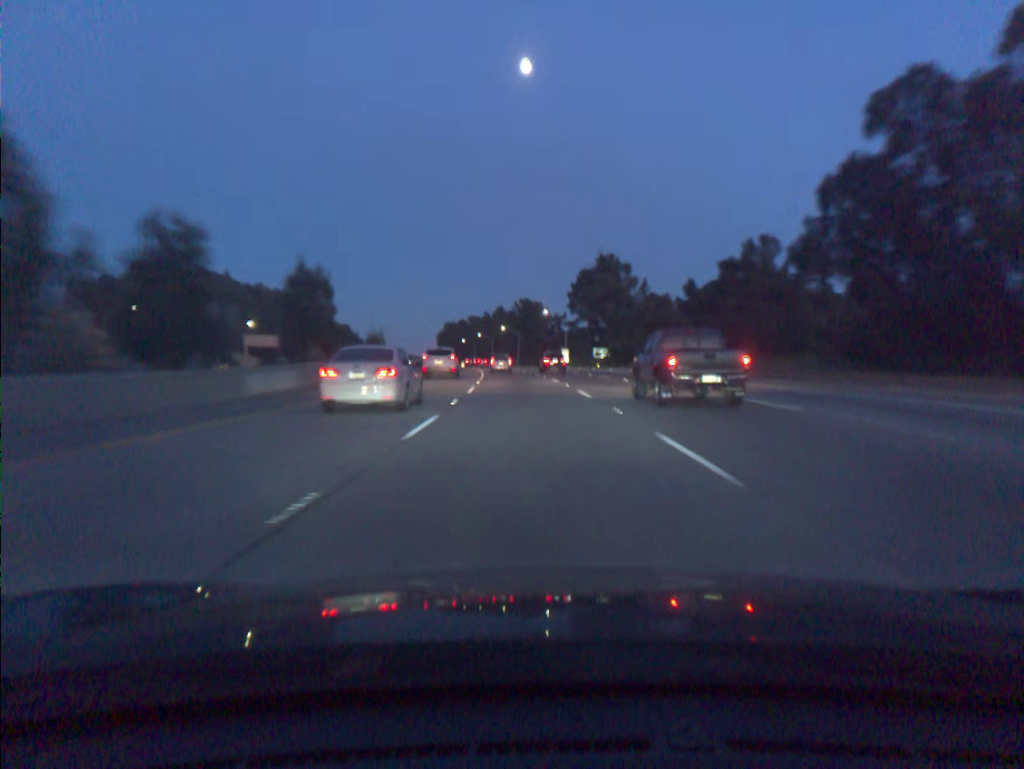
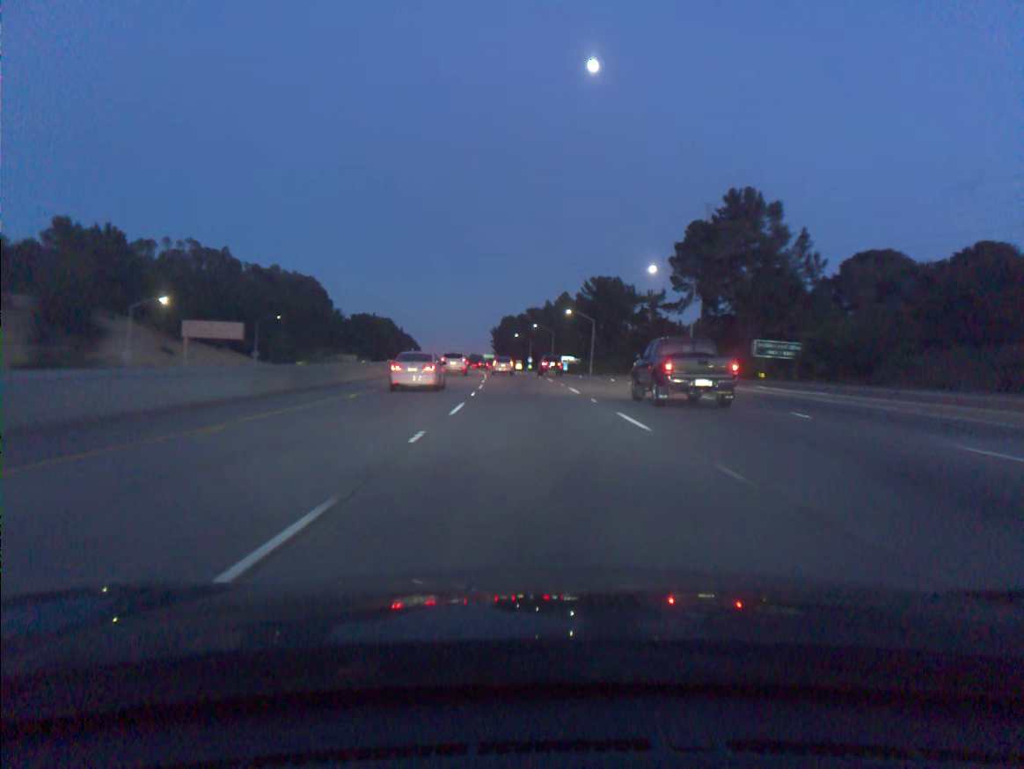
(-2.8, +67.1) m; -5°
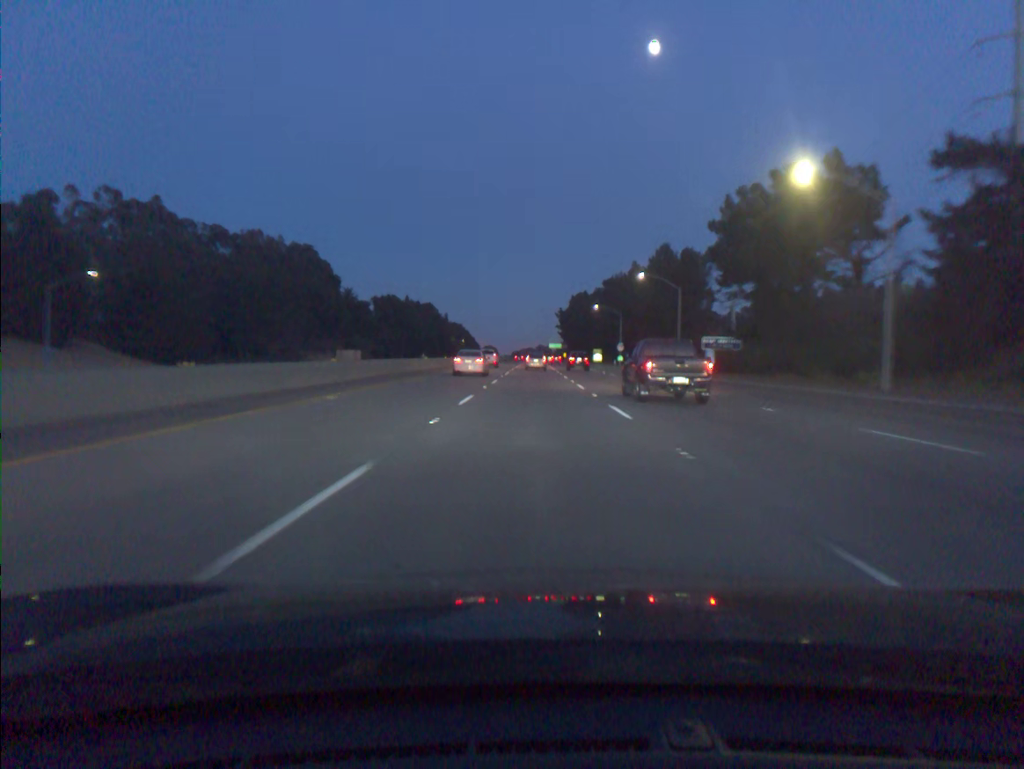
(-4.0, +85.0) m; -5°
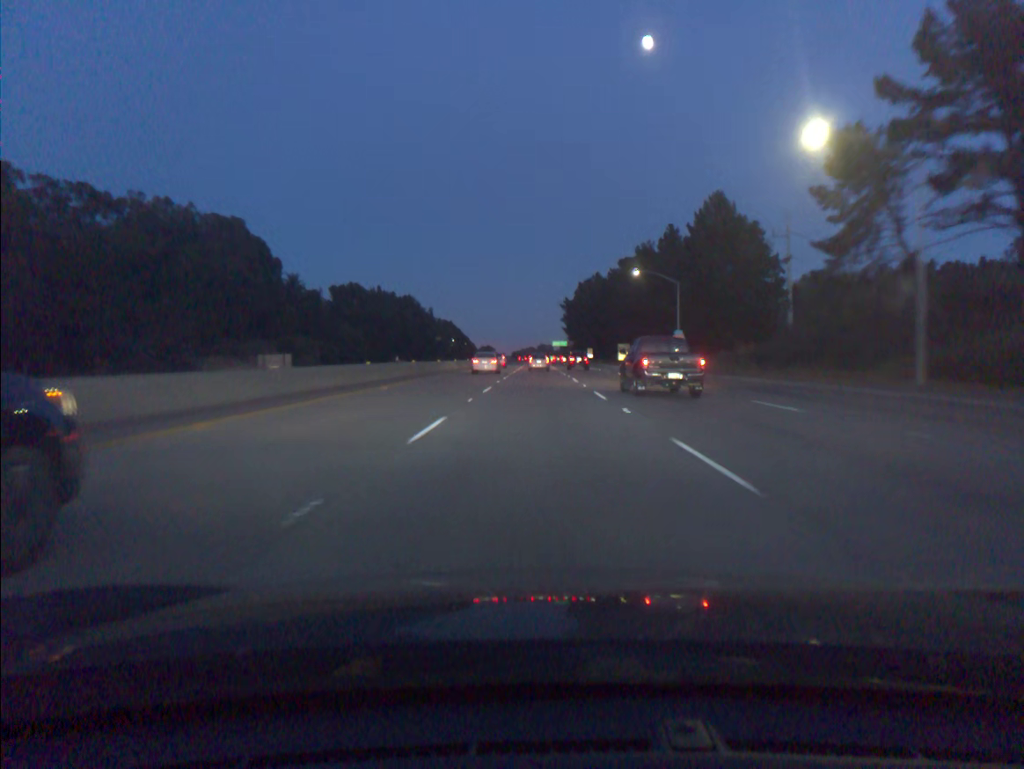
(-0.2, +51.8) m; 0°
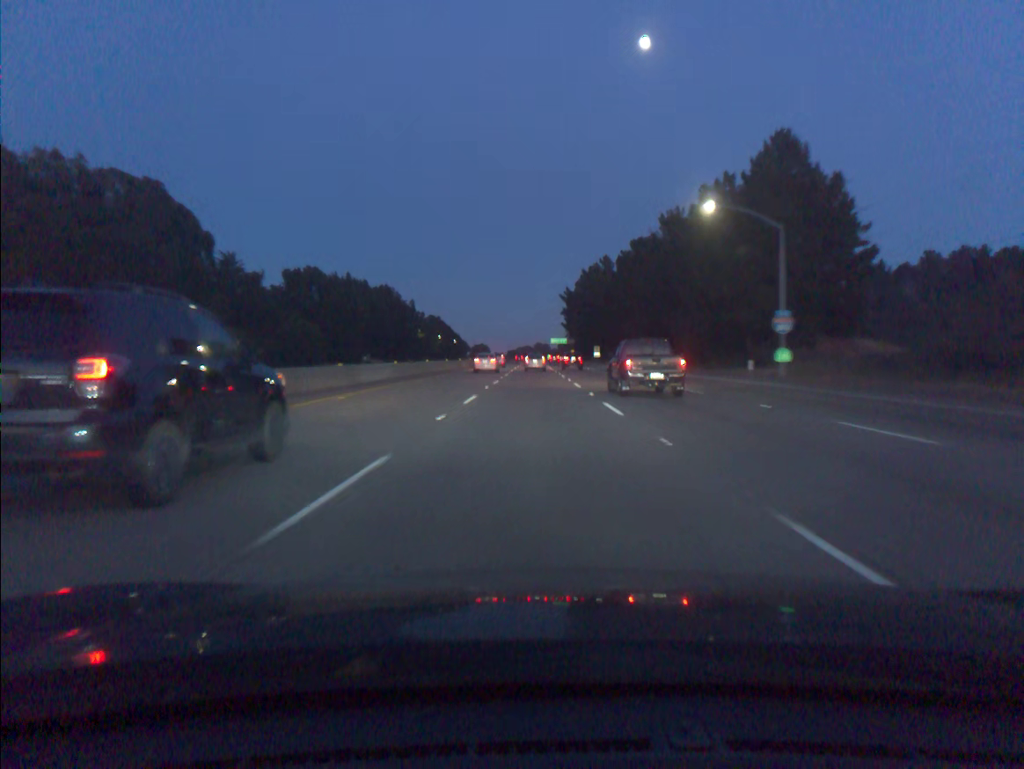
(+0.1, +34.6) m; 0°
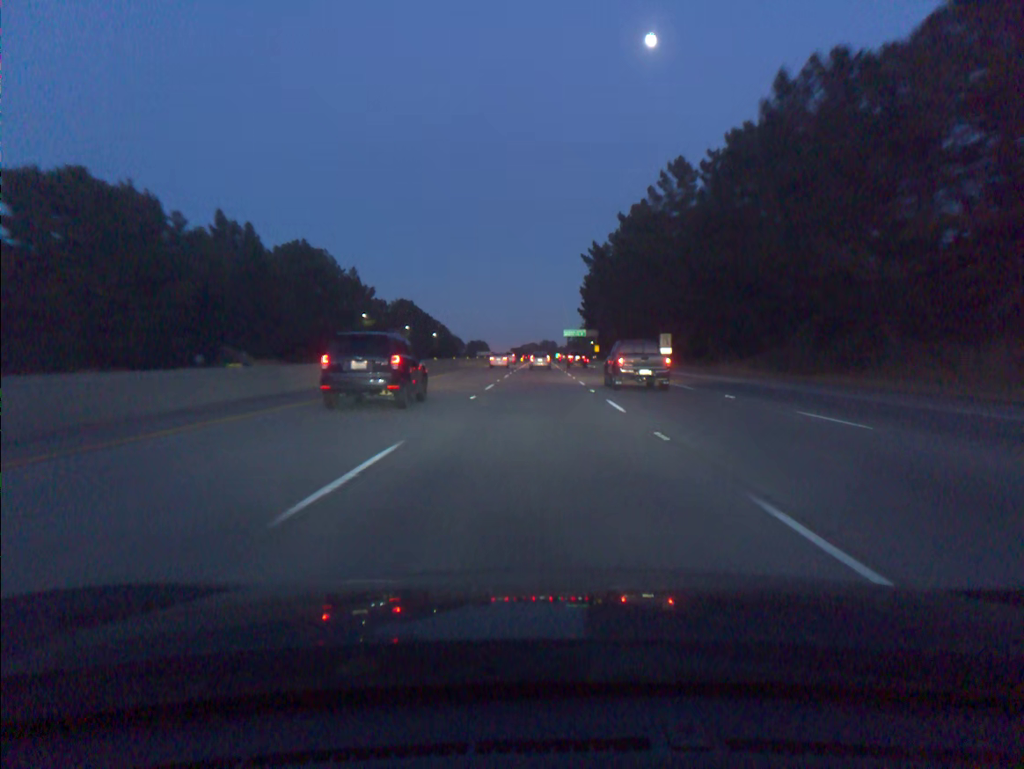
(-0.3, +86.8) m; 0°
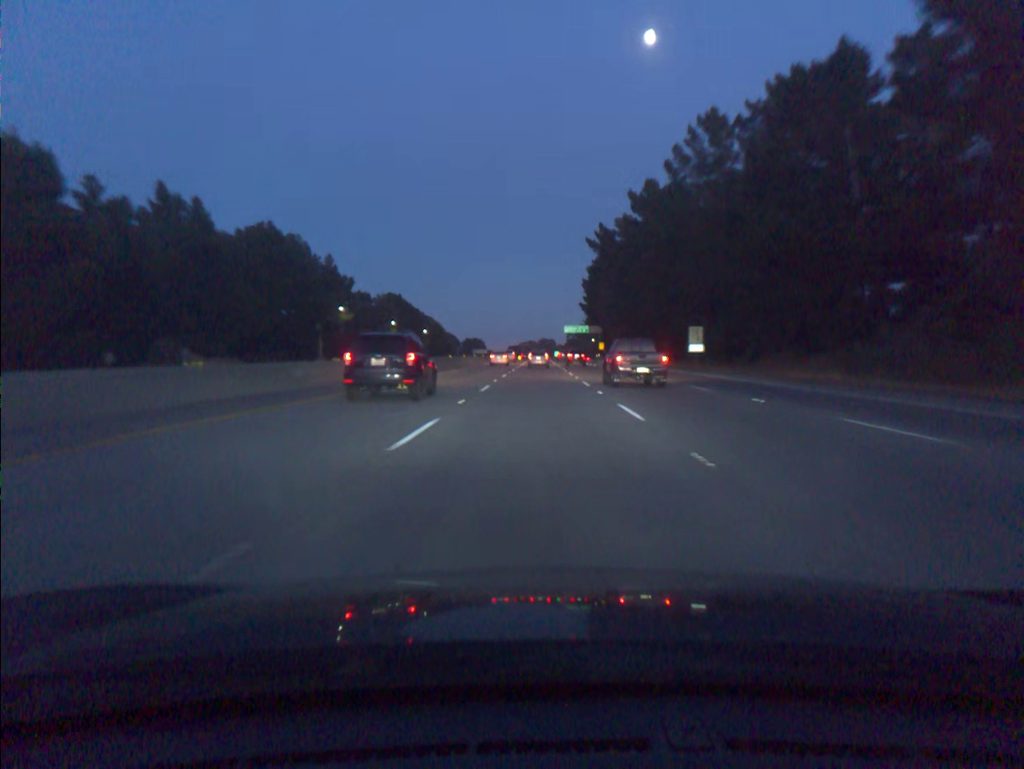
(0.0, +17.4) m; 0°
